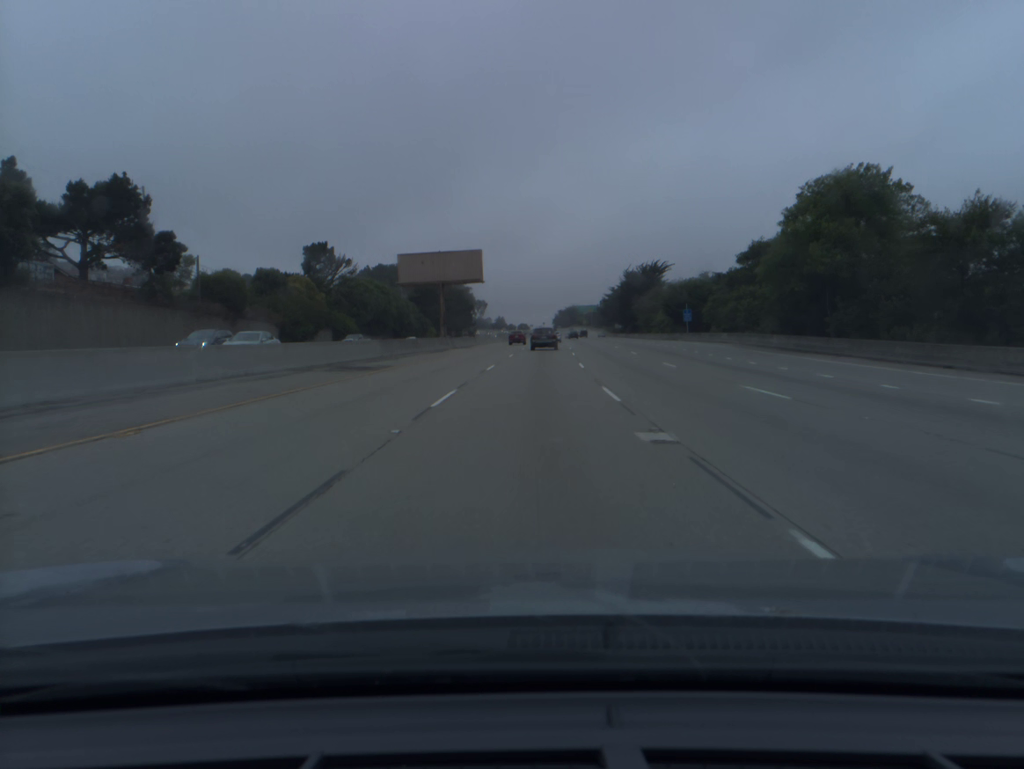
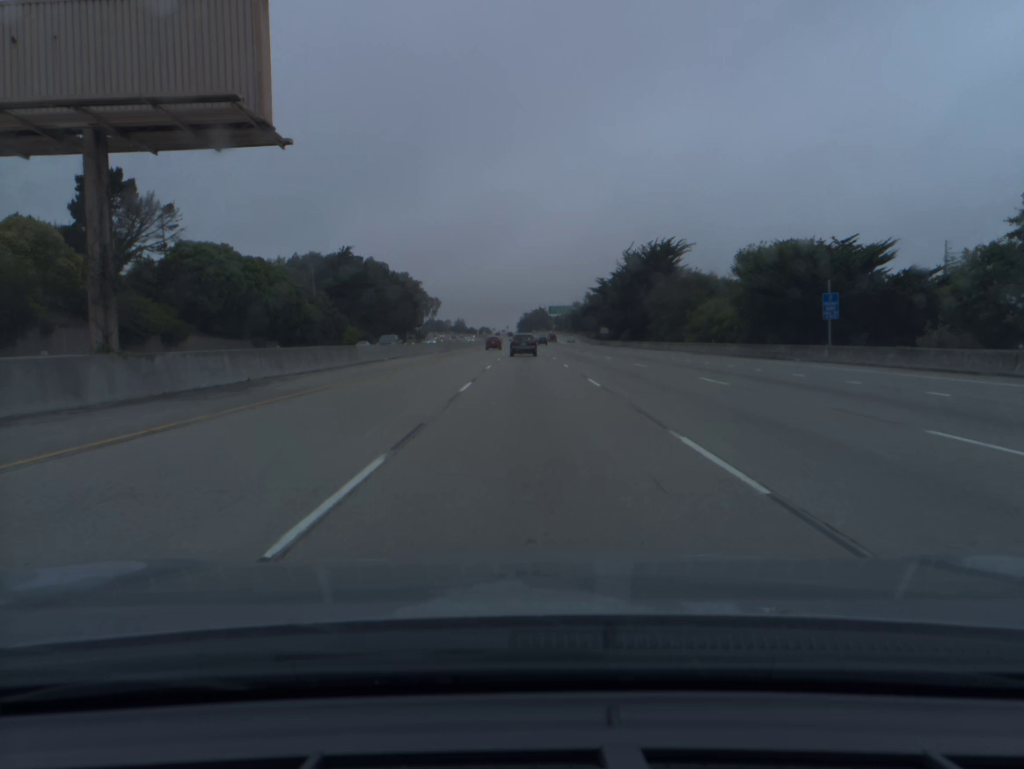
(+1.3, +53.4) m; +3°
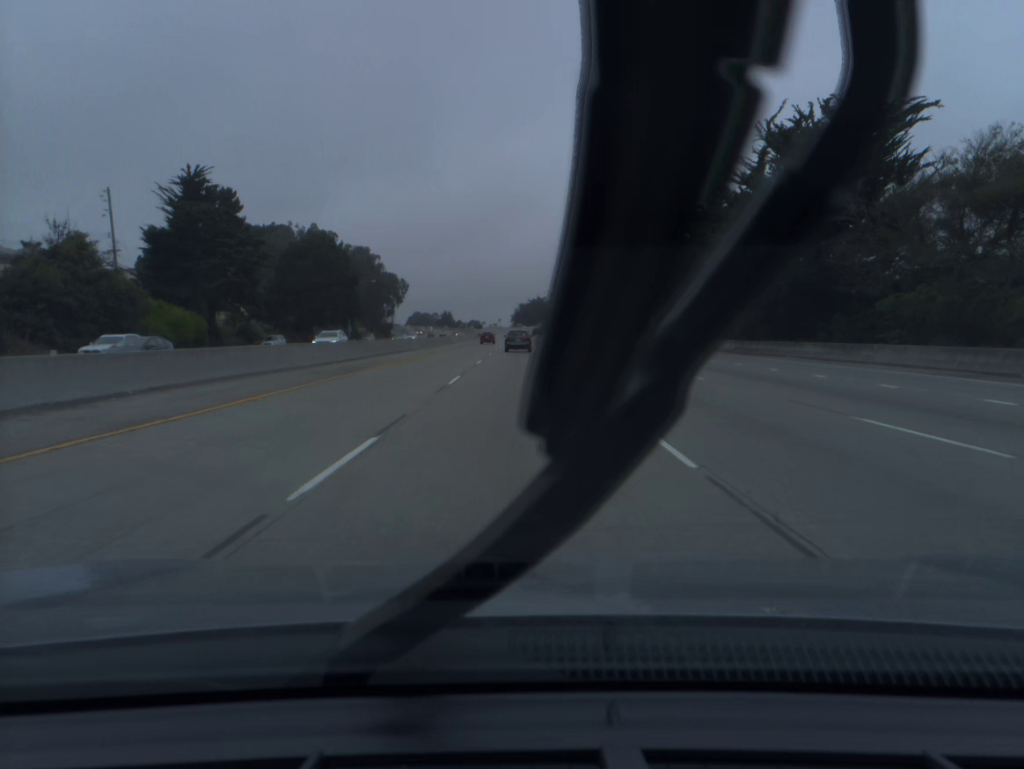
(+0.4, +71.6) m; 0°
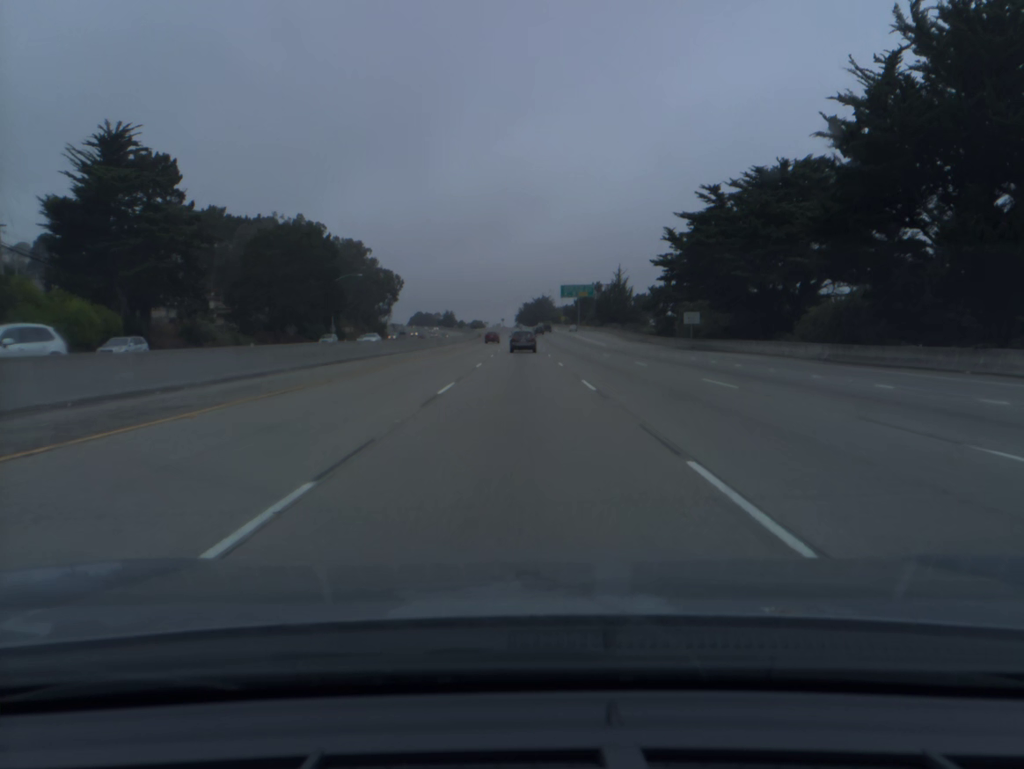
(0.0, +18.0) m; 0°
